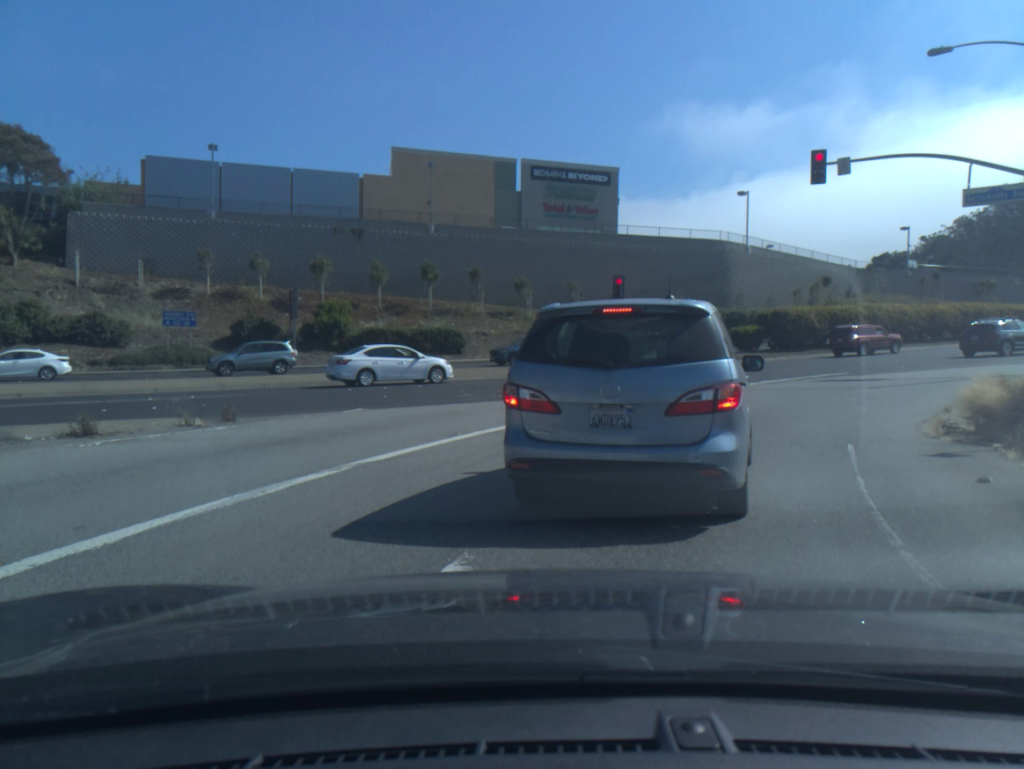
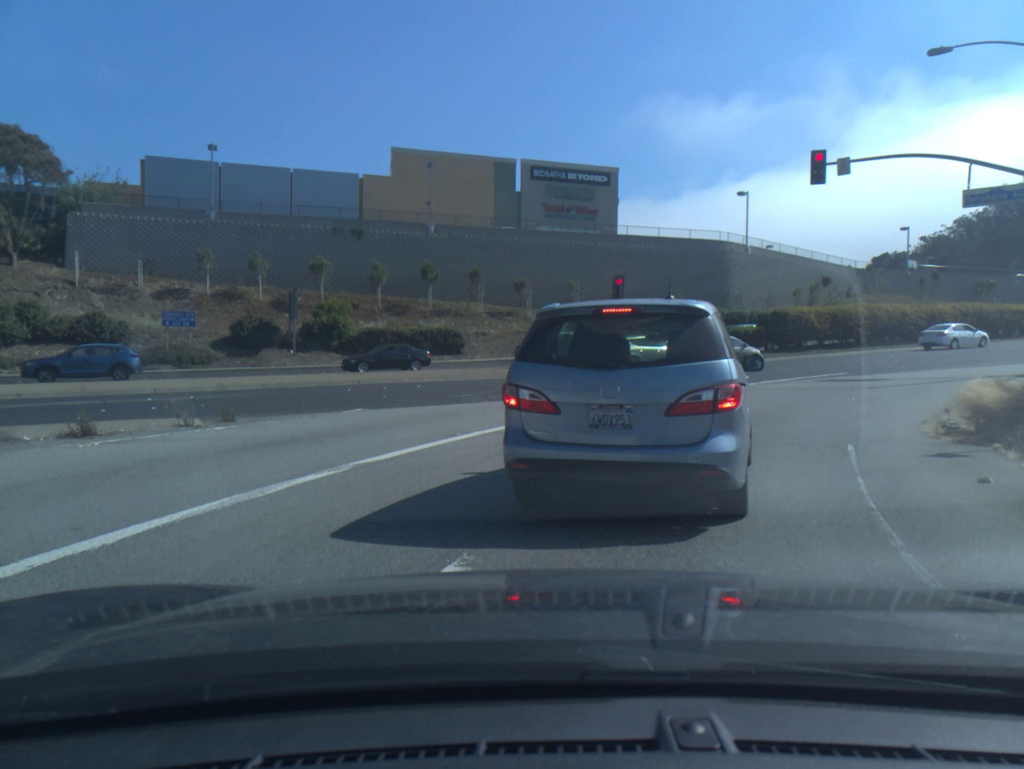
(0.0, +0.1) m; 0°
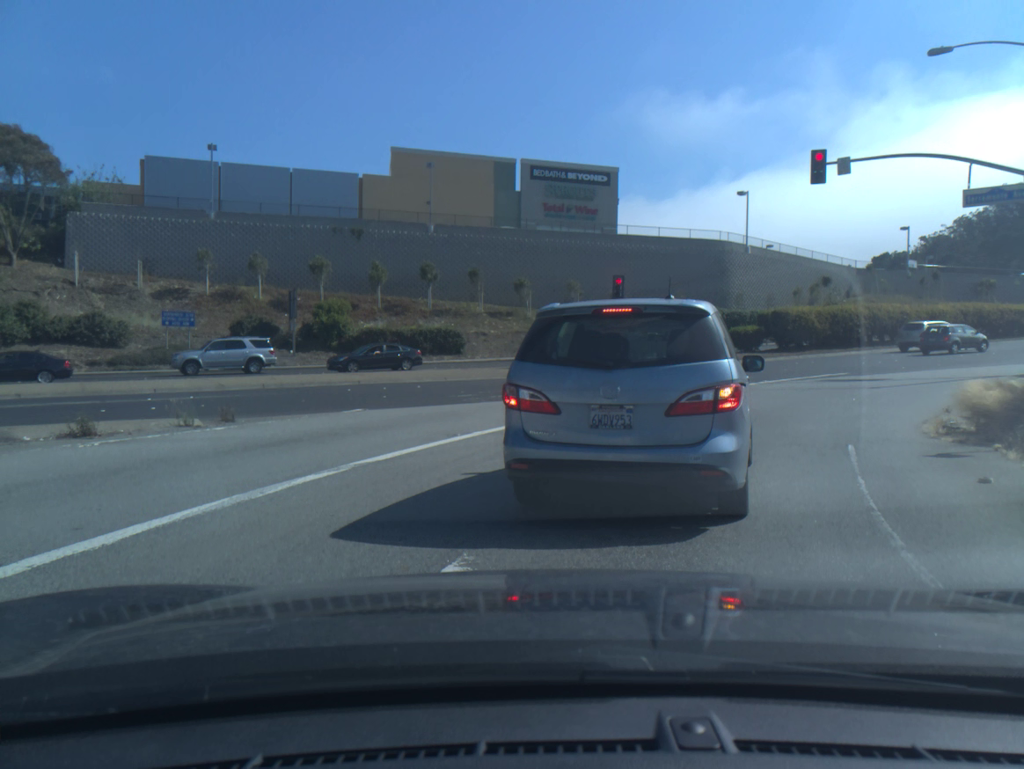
(0.0, 0.0) m; 0°
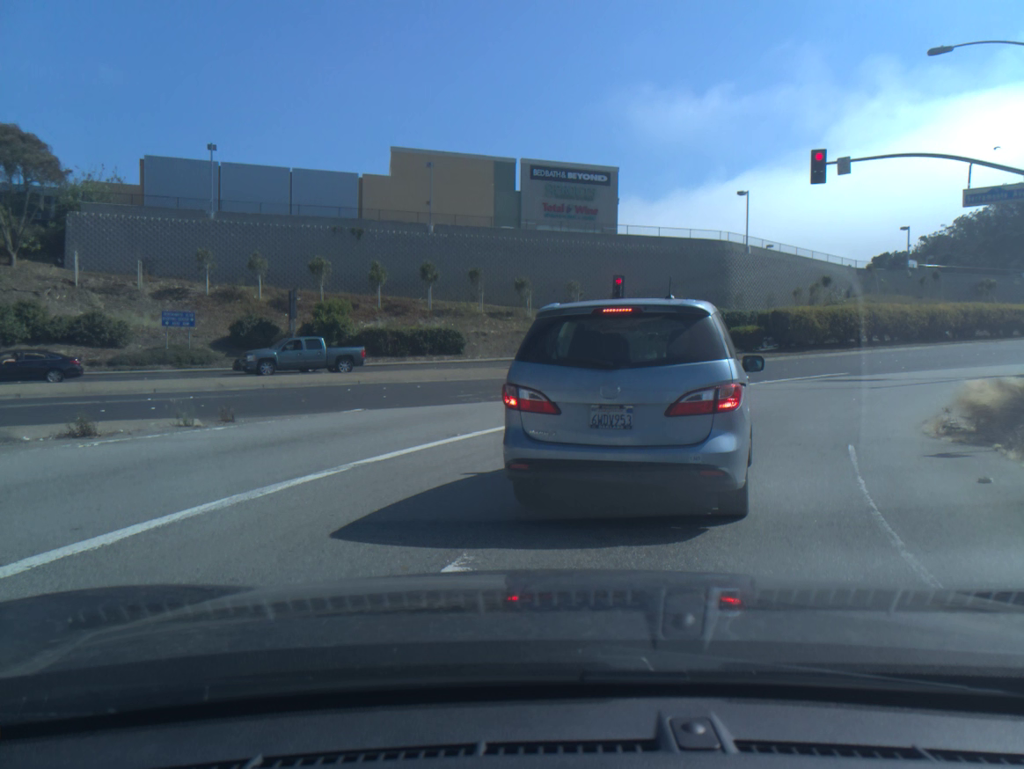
(0.0, 0.0) m; 0°
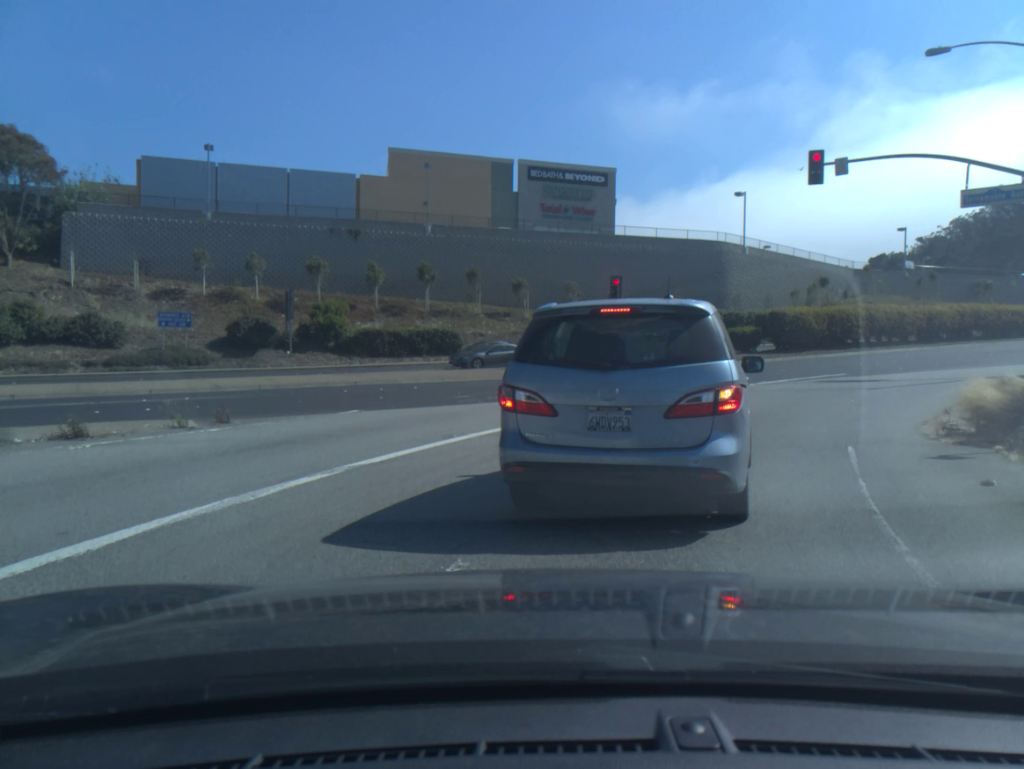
(0.0, +0.1) m; 0°
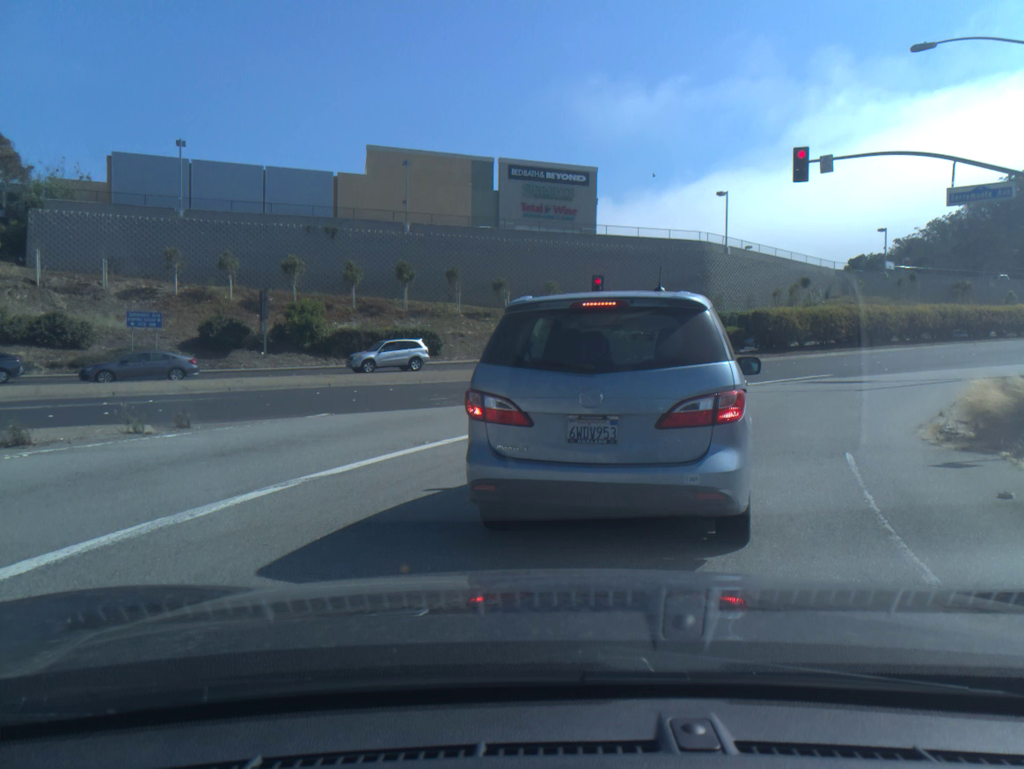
(0.0, +0.7) m; +1°
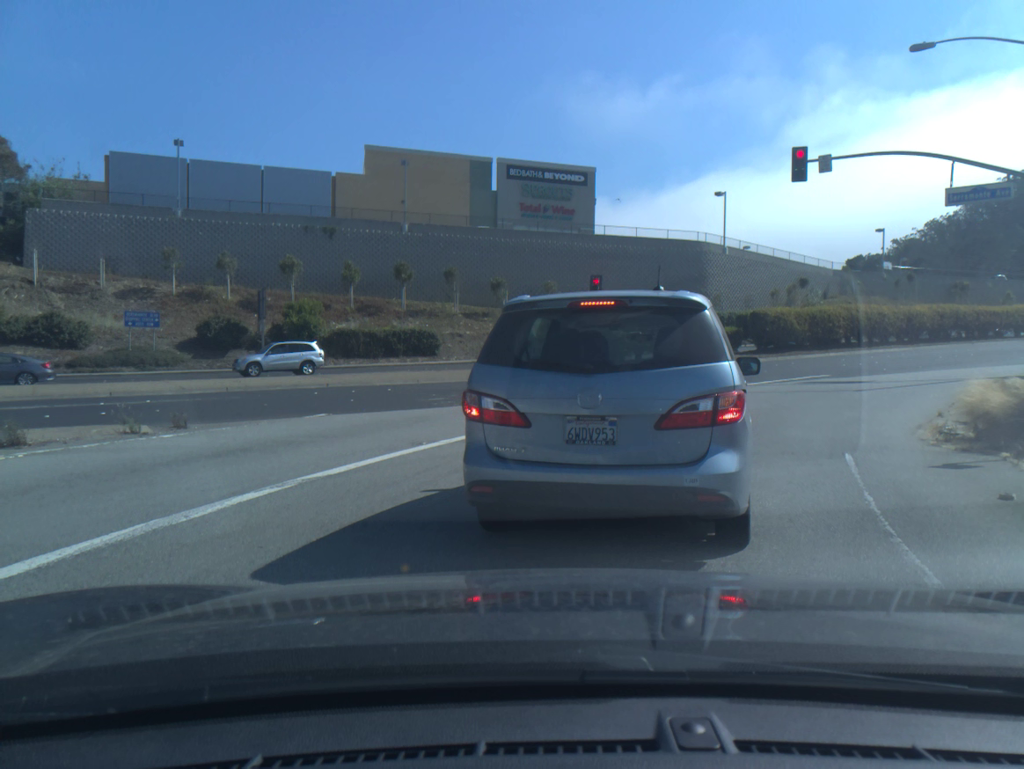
(0.0, +0.1) m; 0°
